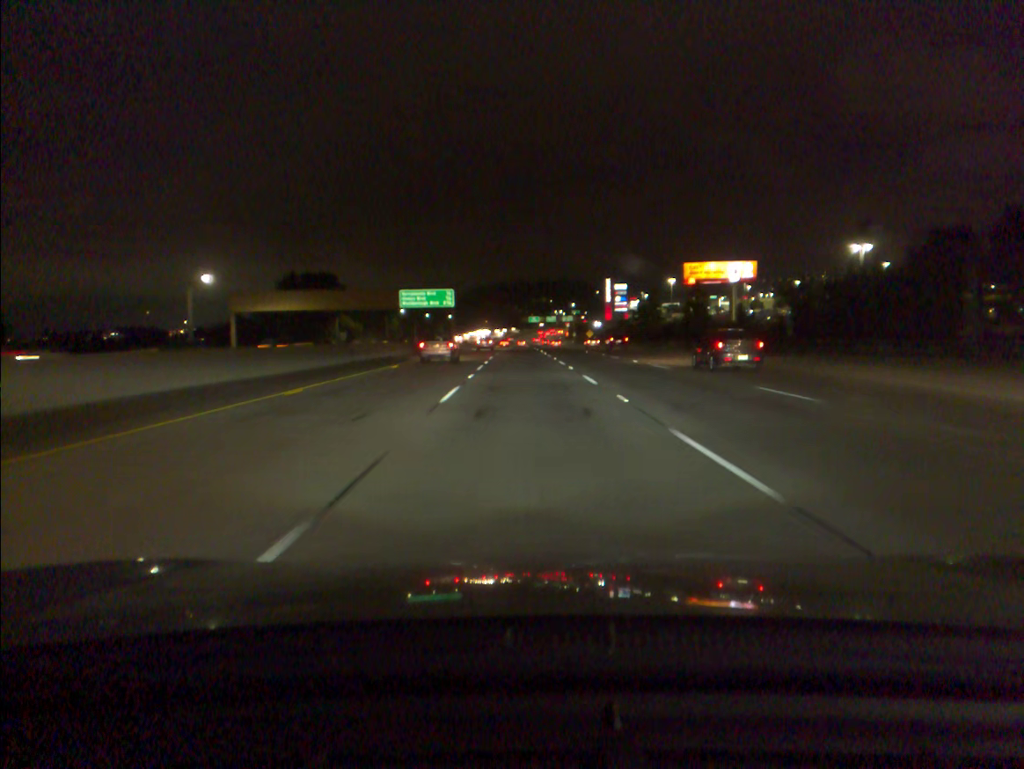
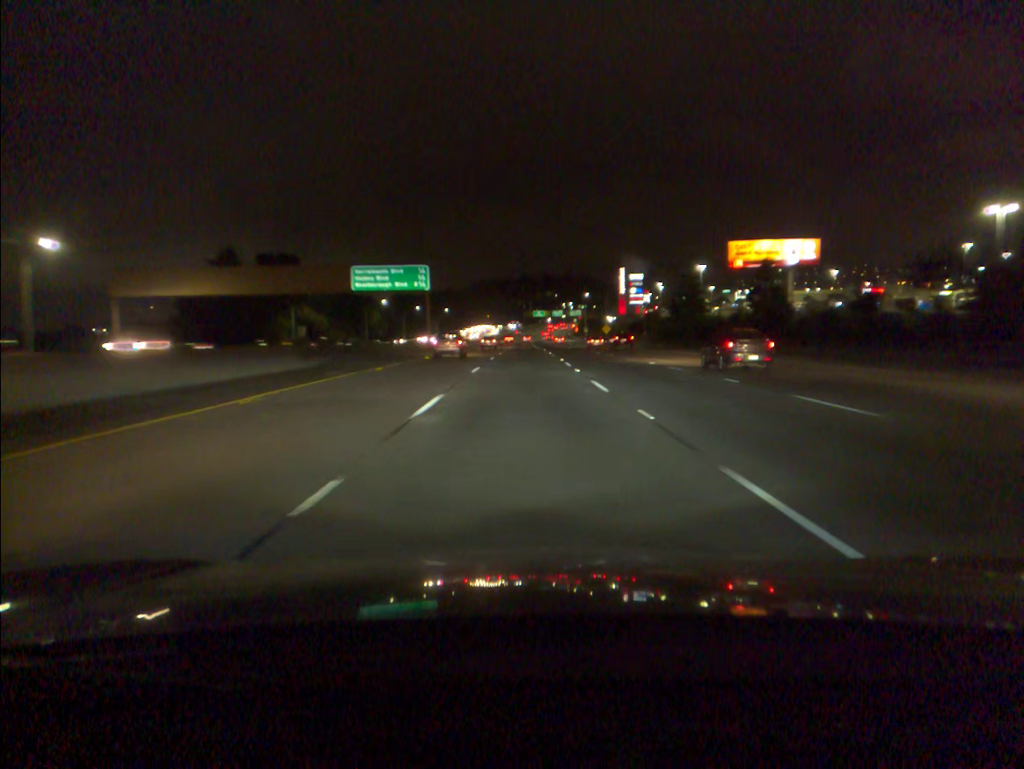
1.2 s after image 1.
(-0.1, +32.3) m; 0°
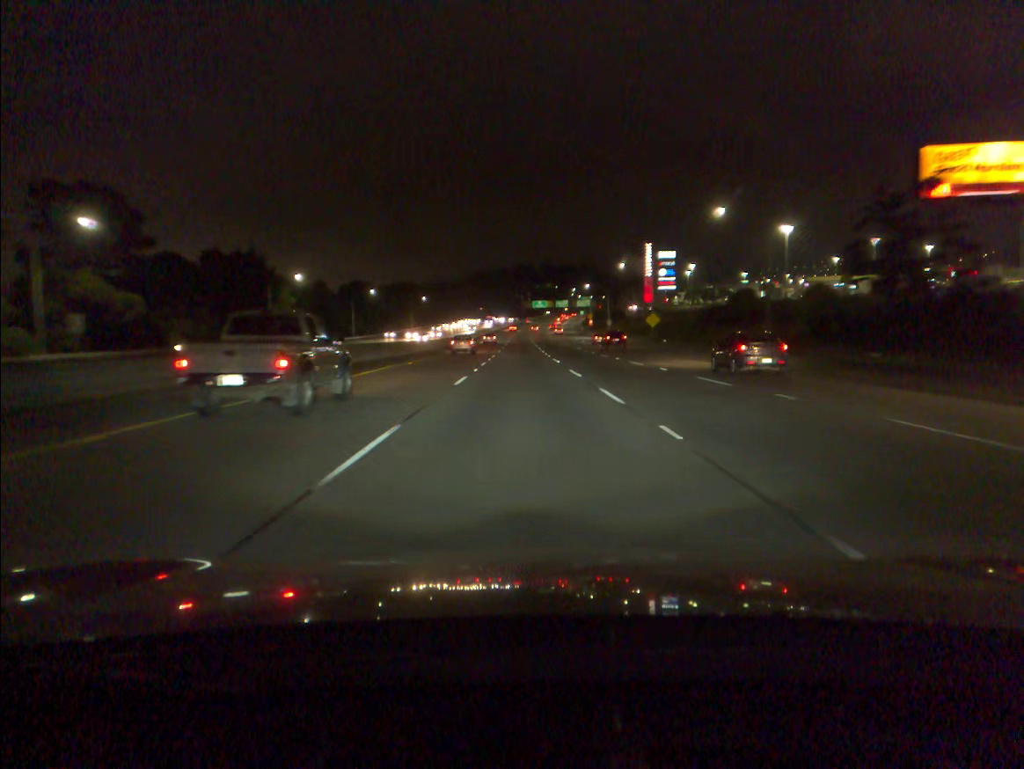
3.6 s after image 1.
(+0.1, +64.2) m; 0°
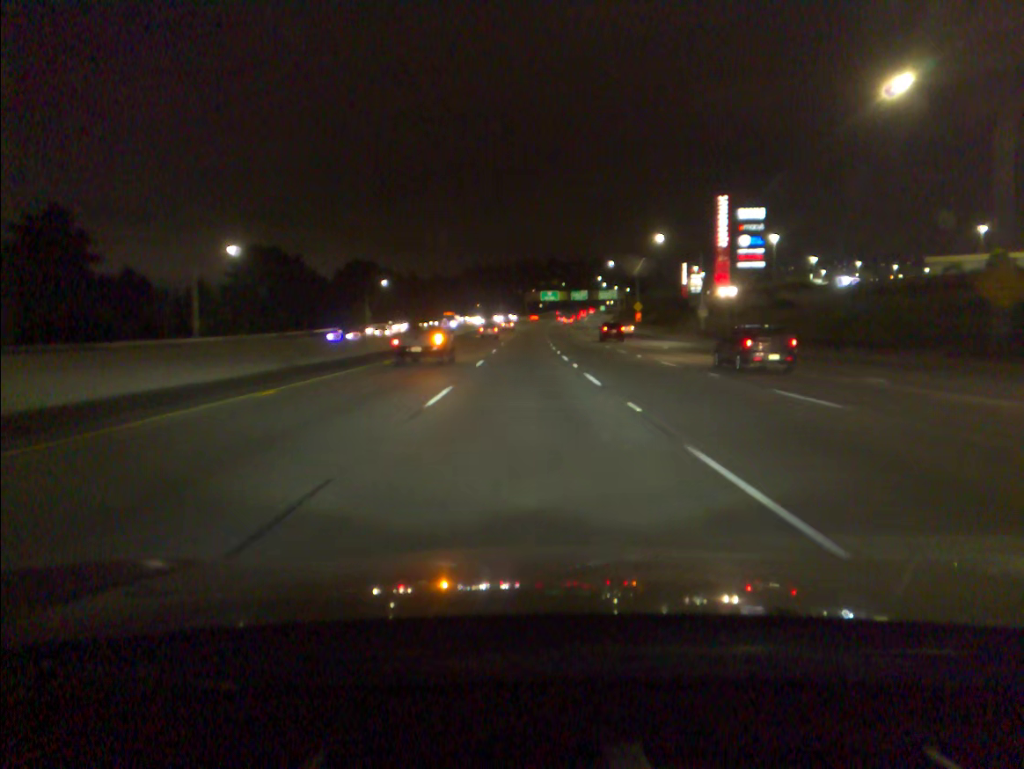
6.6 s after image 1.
(-0.2, +80.7) m; 0°
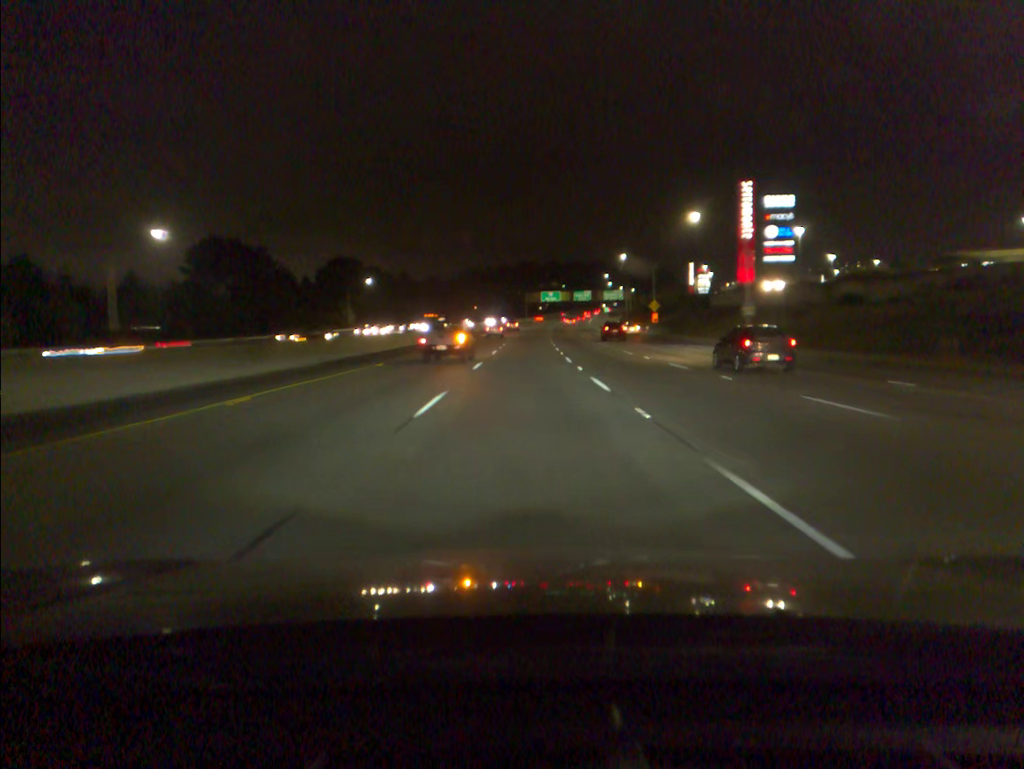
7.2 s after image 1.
(0.0, +16.2) m; 0°
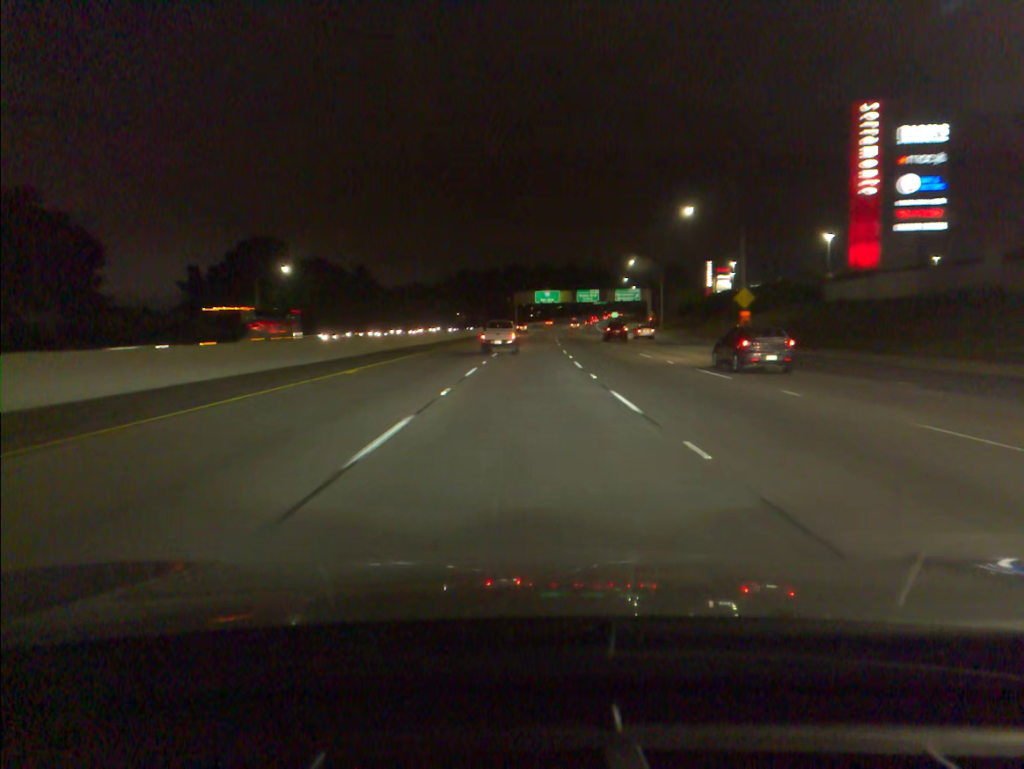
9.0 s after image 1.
(+0.3, +48.5) m; +1°
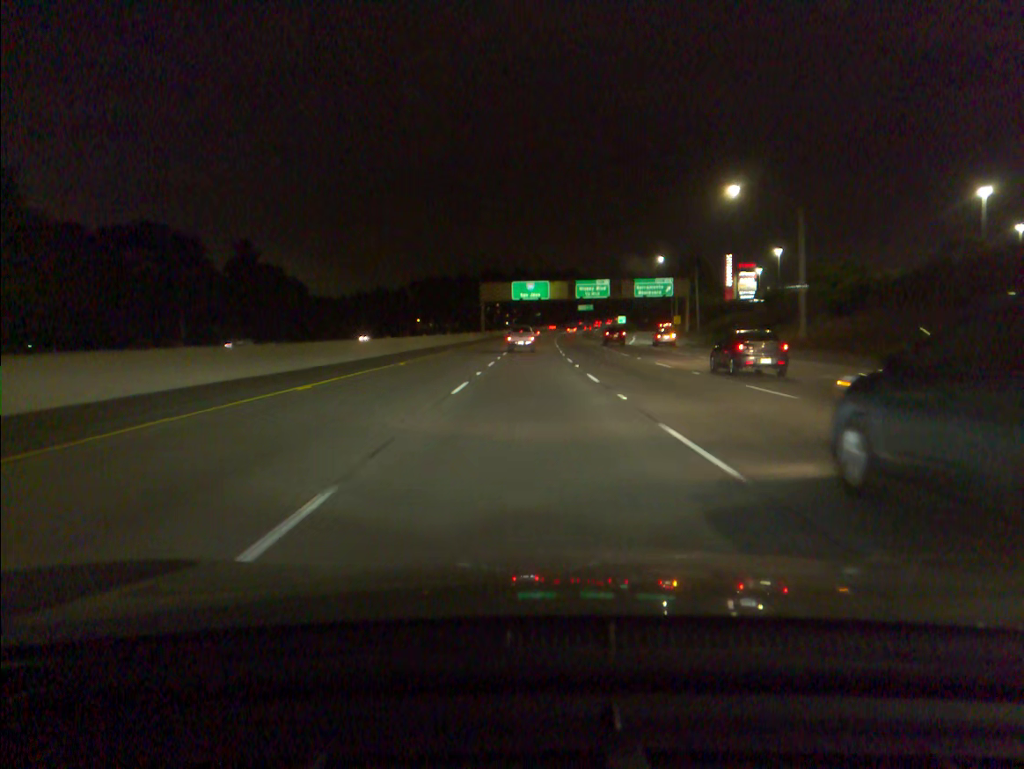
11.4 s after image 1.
(+0.9, +64.0) m; +2°
